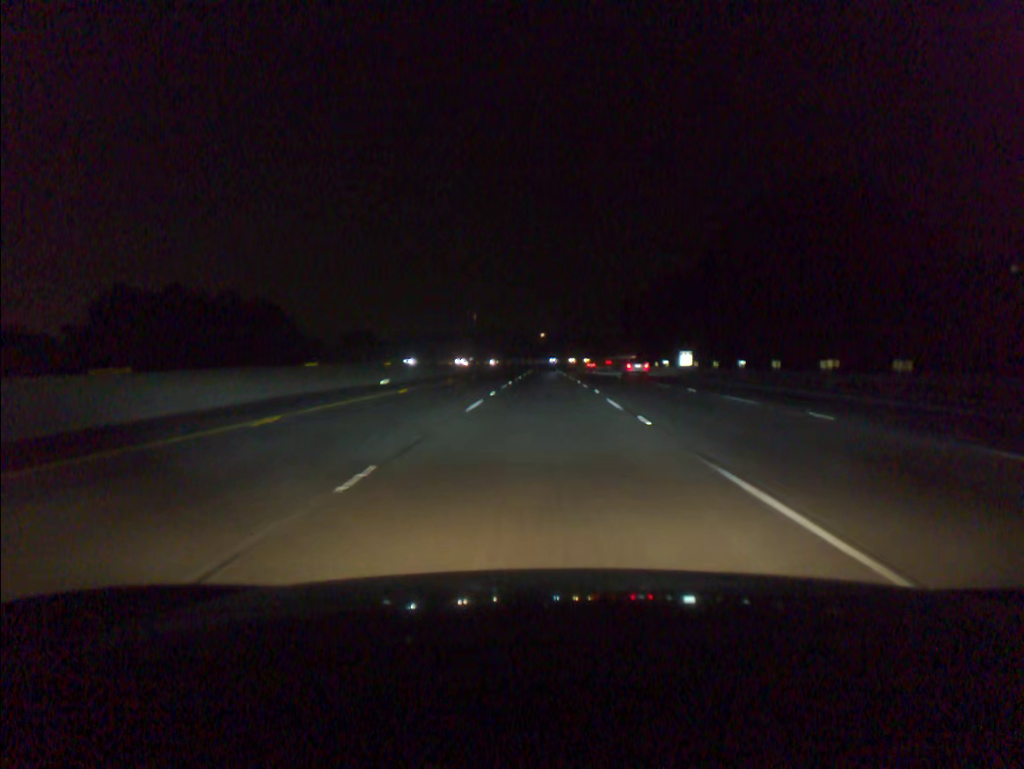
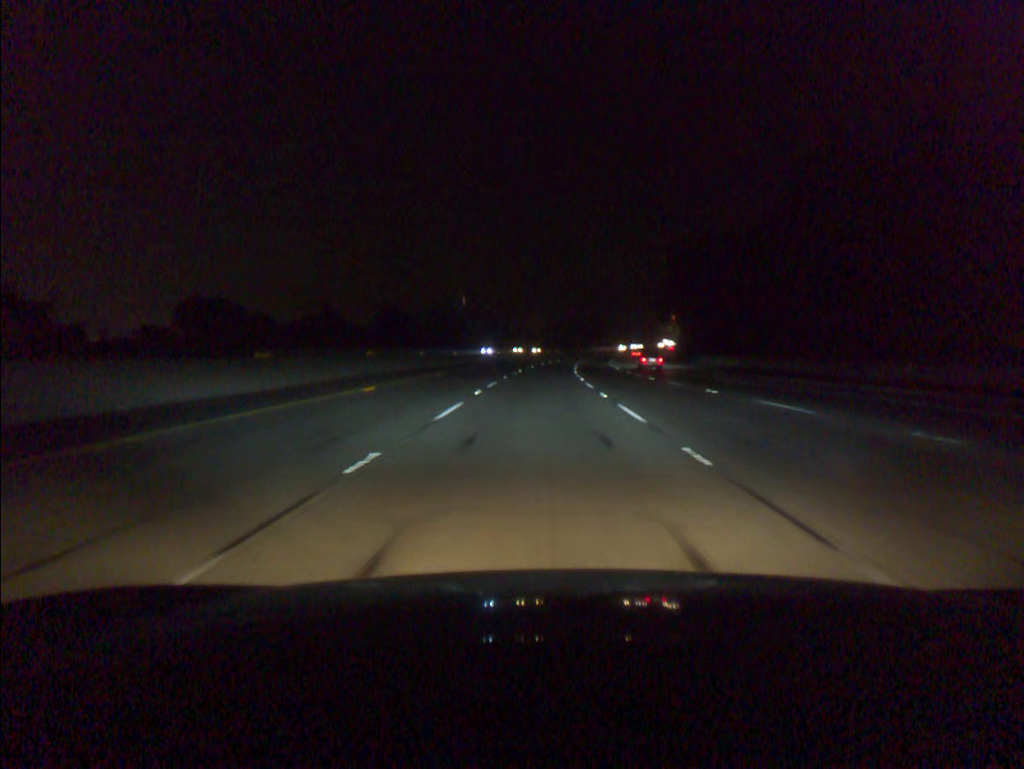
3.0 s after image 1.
(+0.4, +92.1) m; 0°
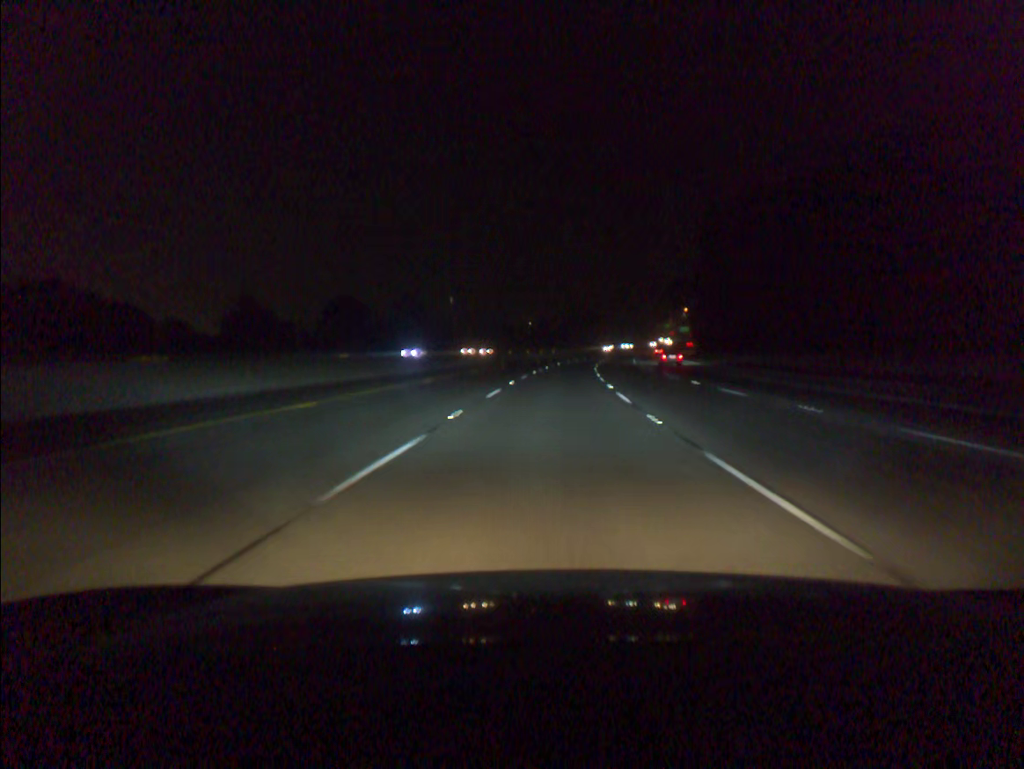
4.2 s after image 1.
(0.0, +36.9) m; +1°
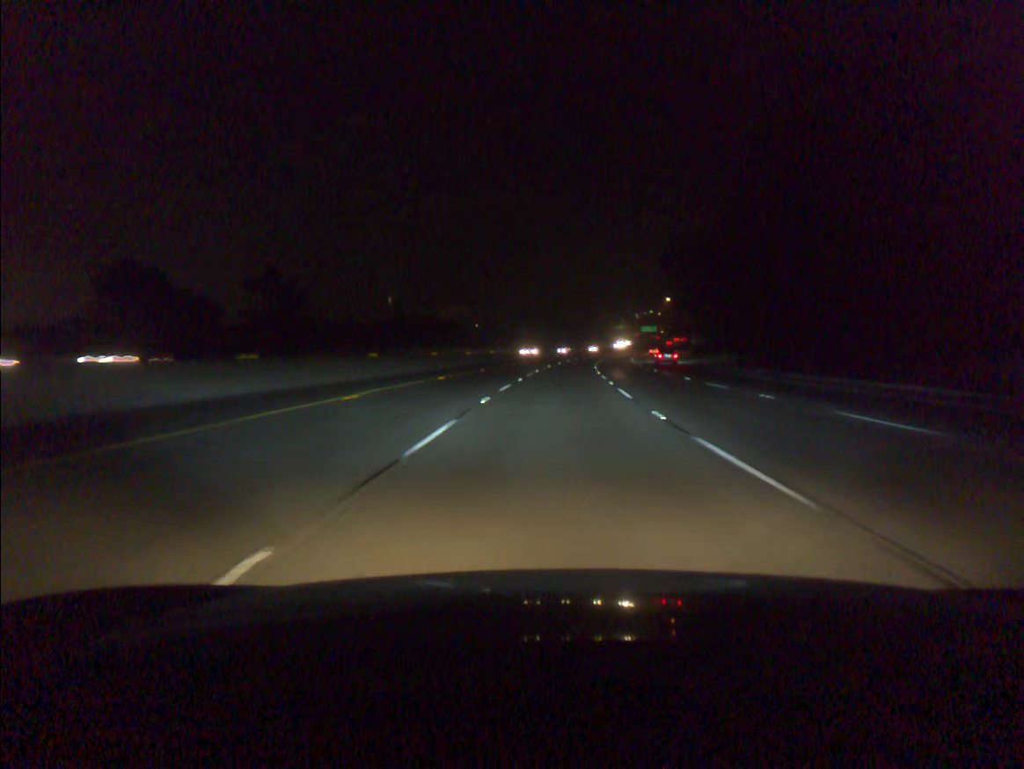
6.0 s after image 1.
(+1.7, +55.4) m; +4°
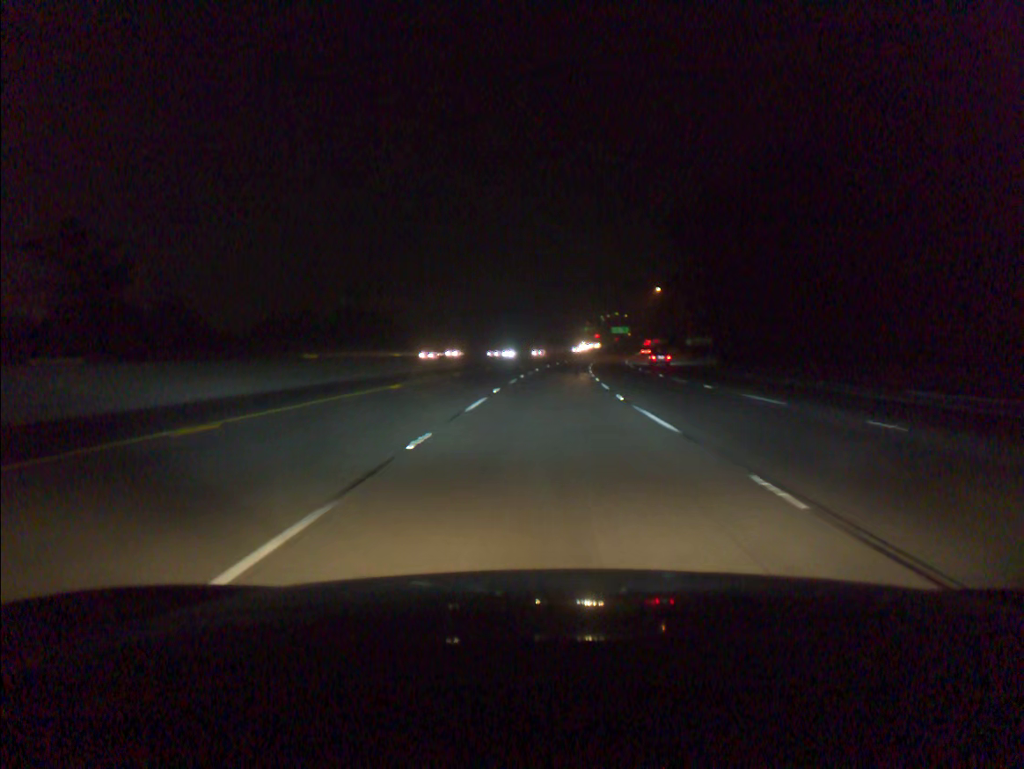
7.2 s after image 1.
(+0.9, +36.9) m; +3°
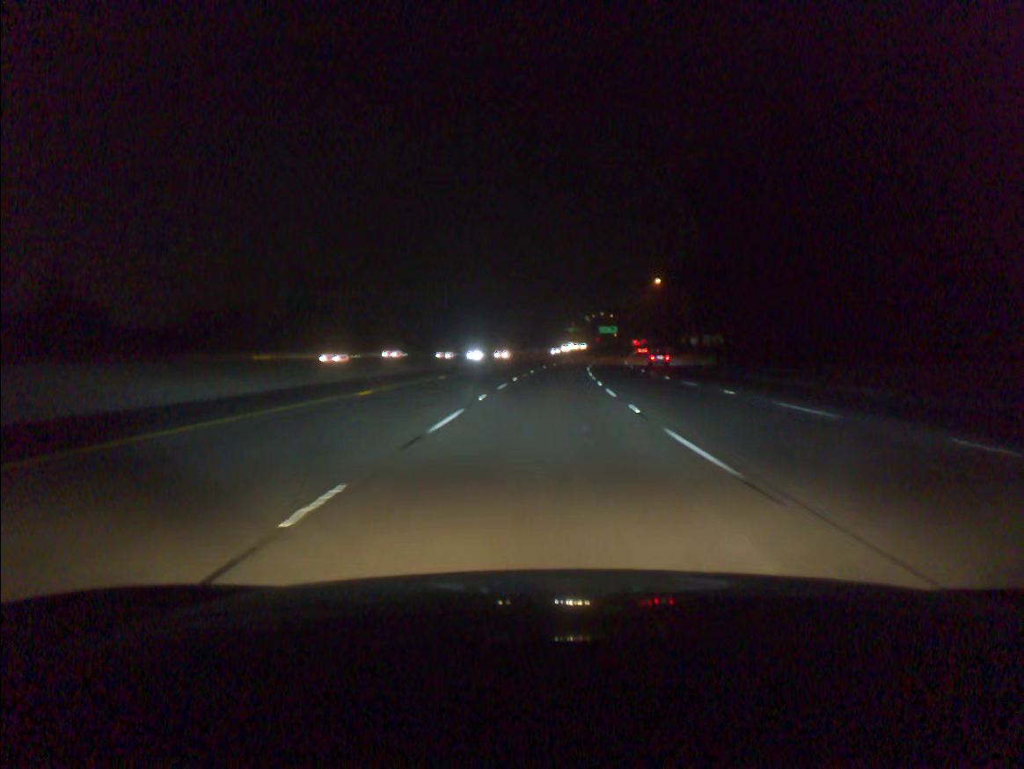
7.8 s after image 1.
(+0.2, +18.5) m; +1°
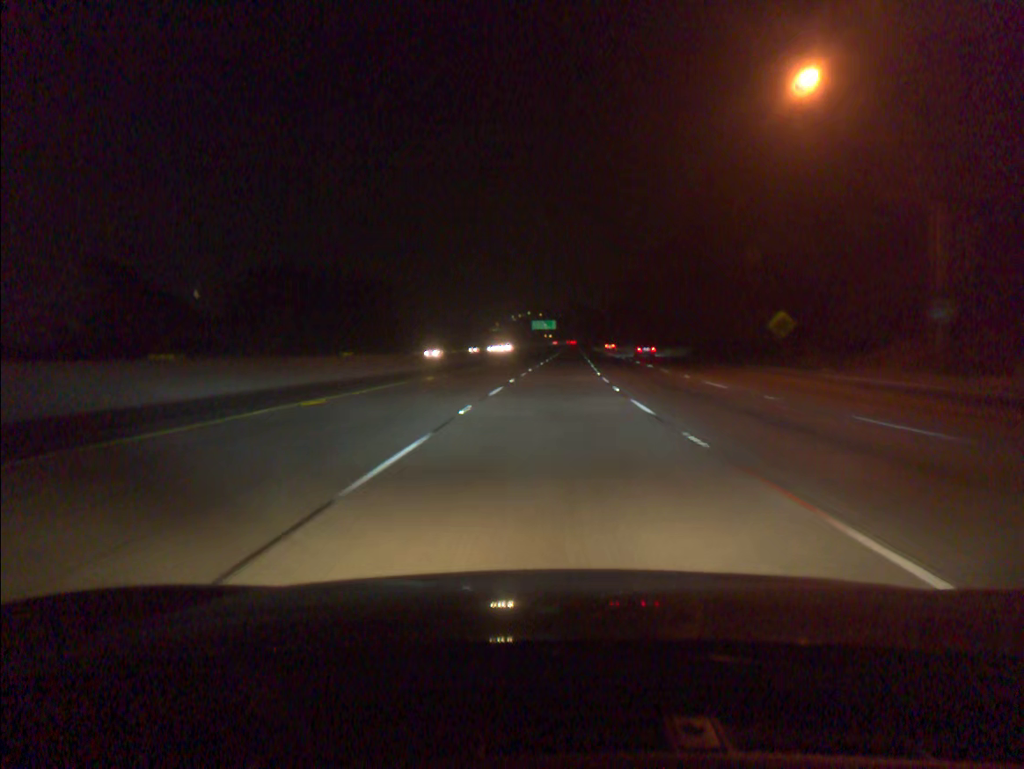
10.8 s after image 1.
(+4.2, +92.3) m; +5°
